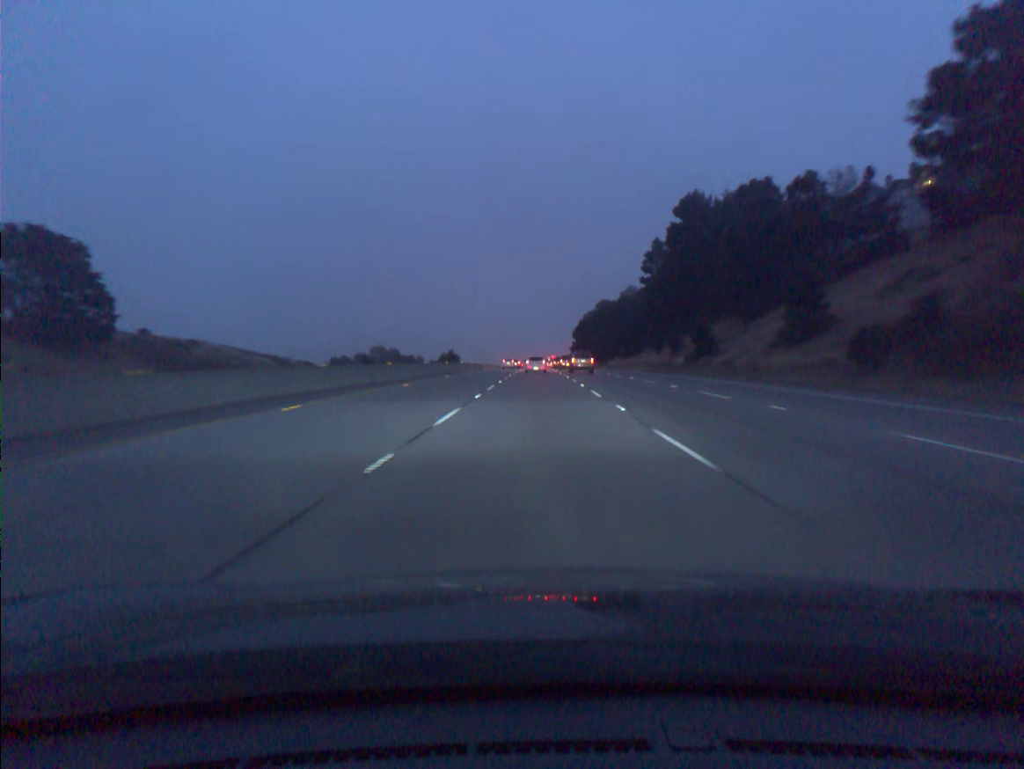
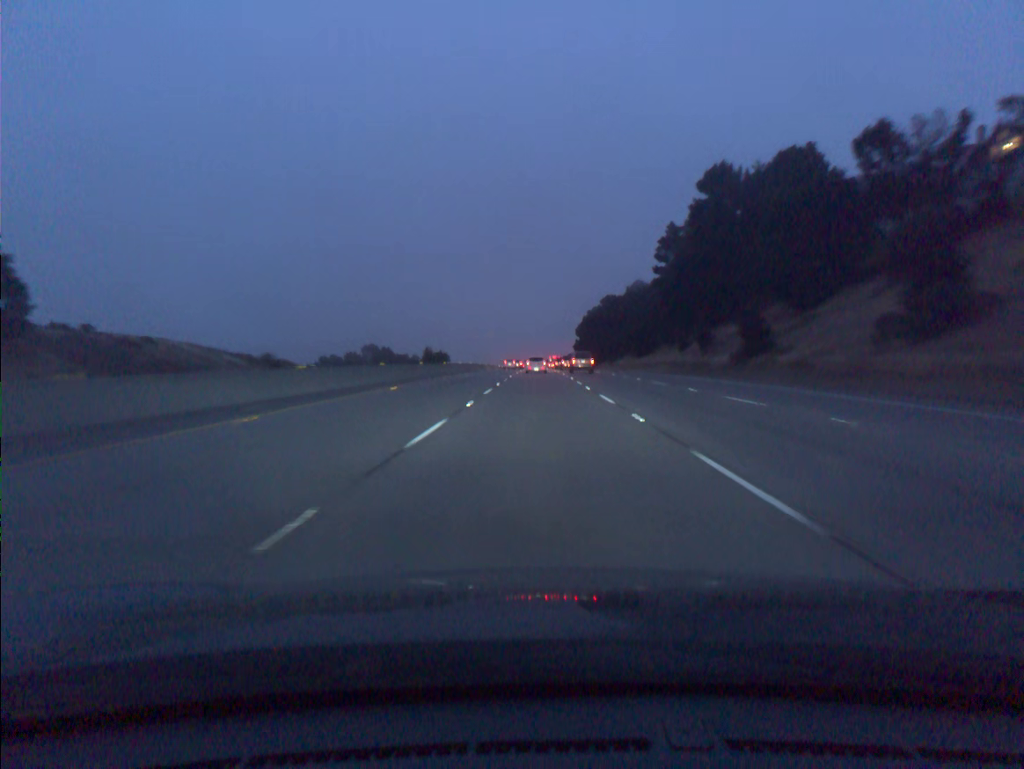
(0.0, +17.6) m; 0°
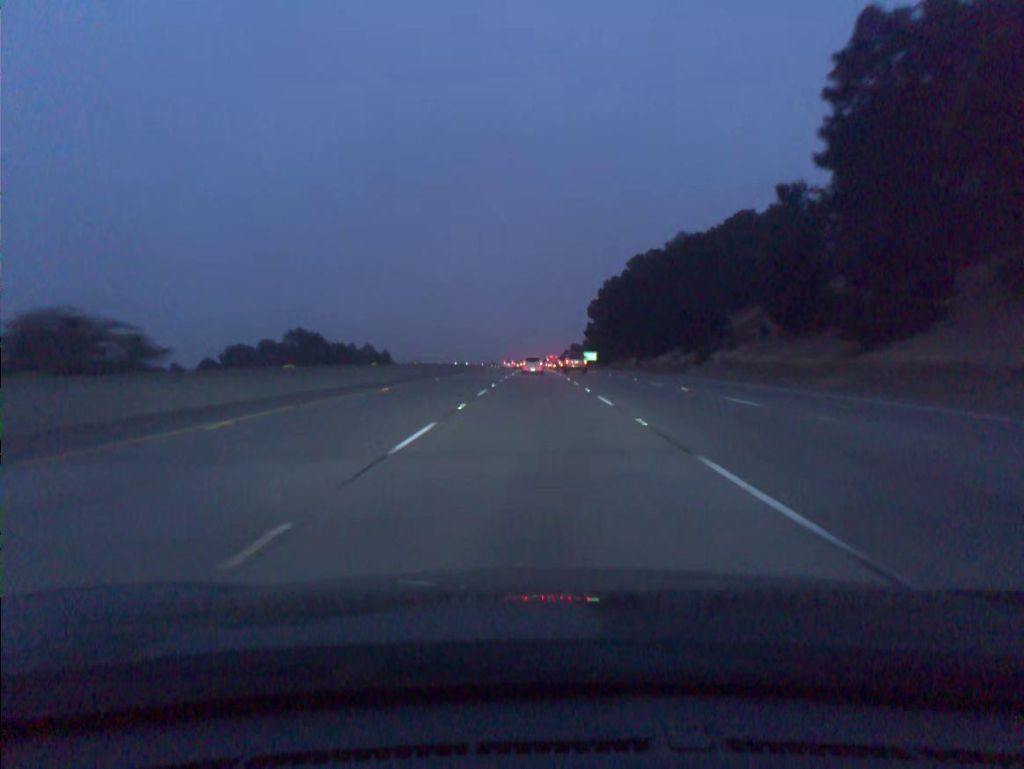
(+0.2, +88.3) m; 0°
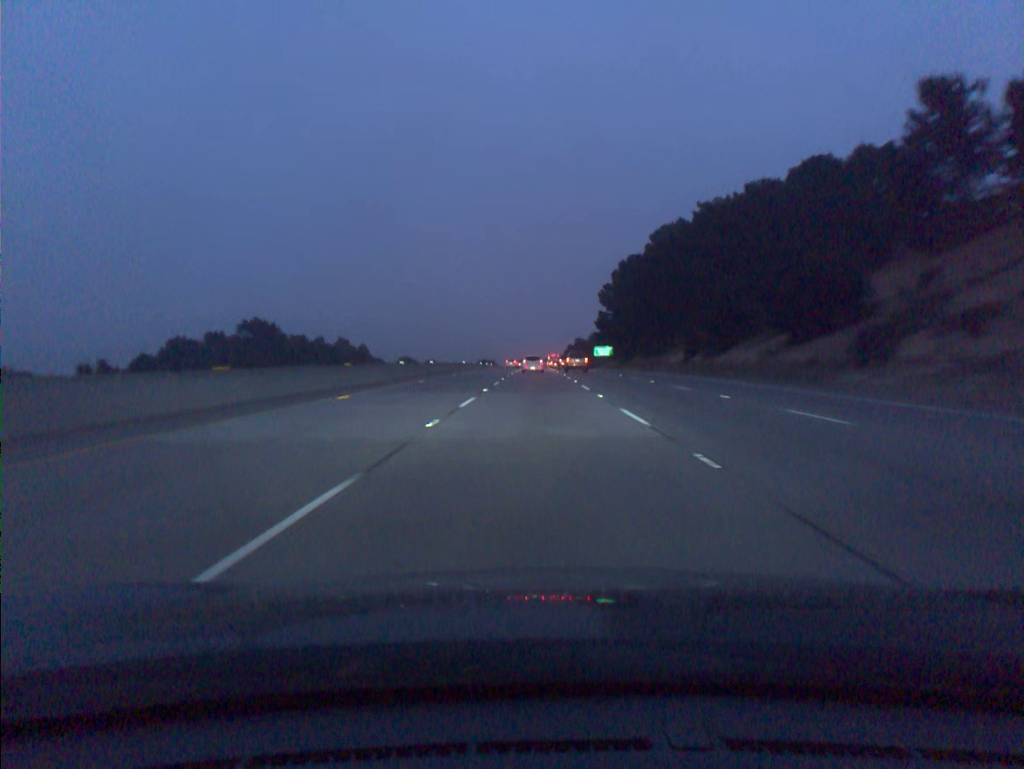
(-0.1, +35.4) m; 0°
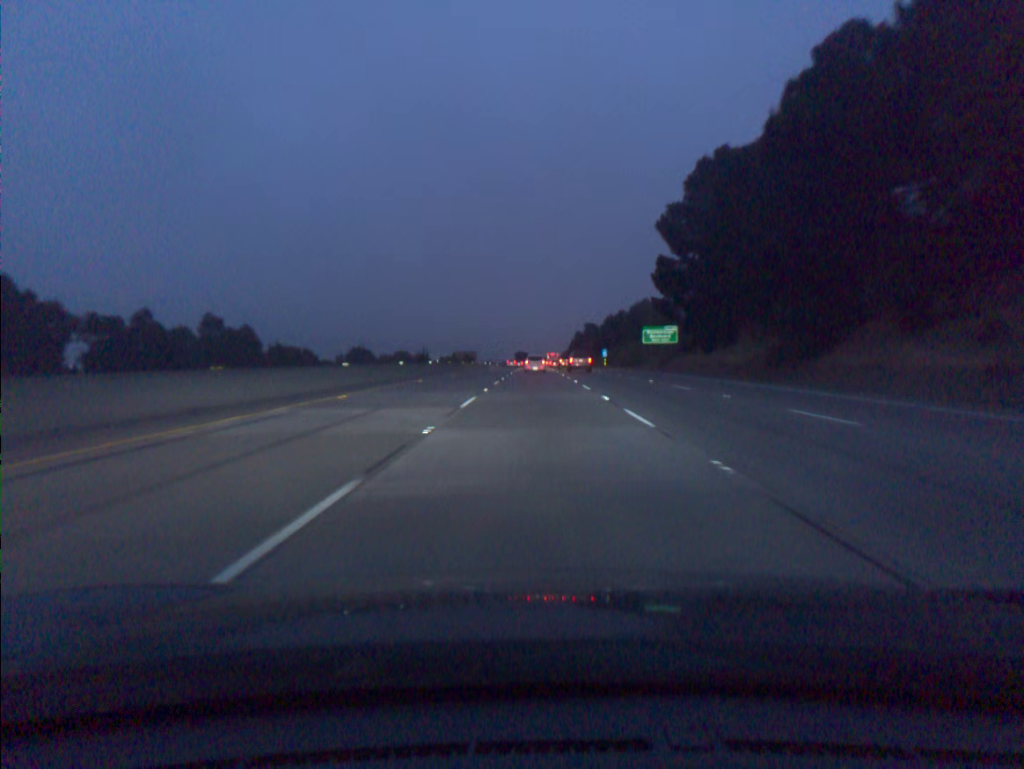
(-0.1, +87.8) m; 0°
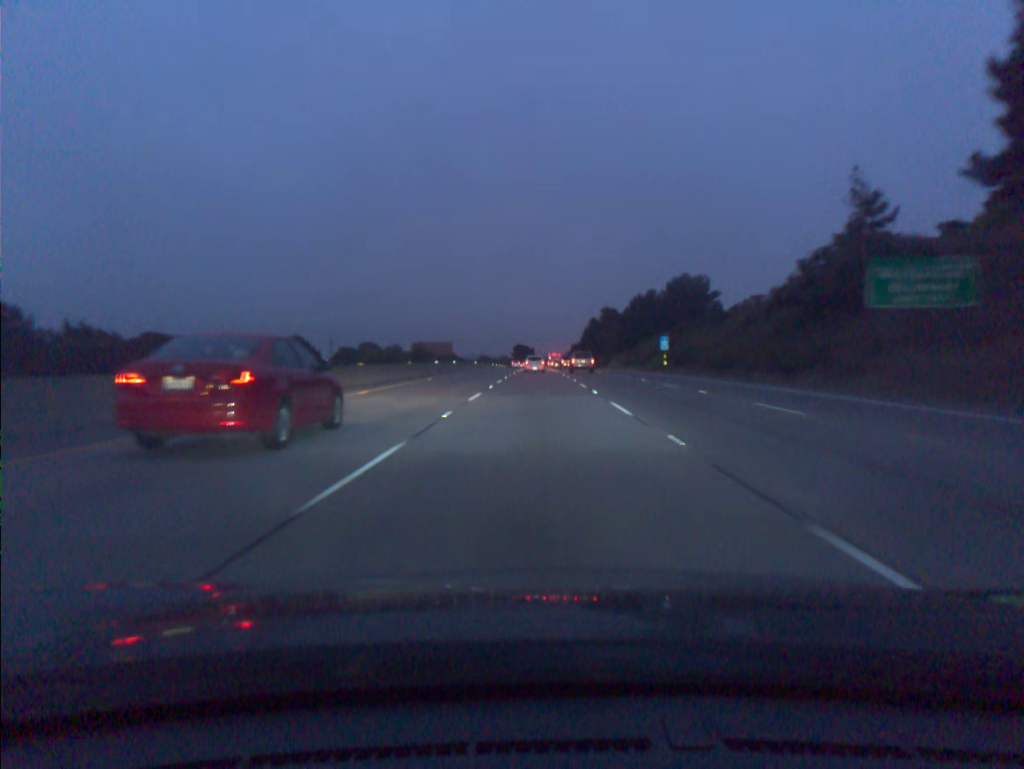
(-0.1, +70.5) m; 0°
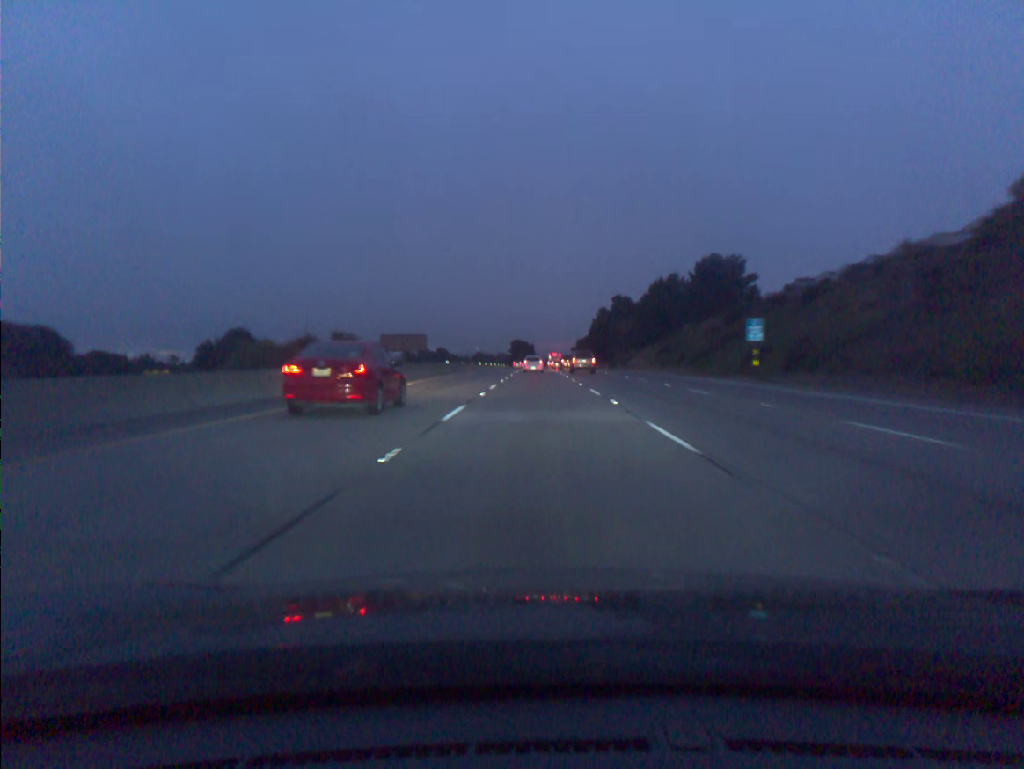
(0.0, +35.5) m; 0°
